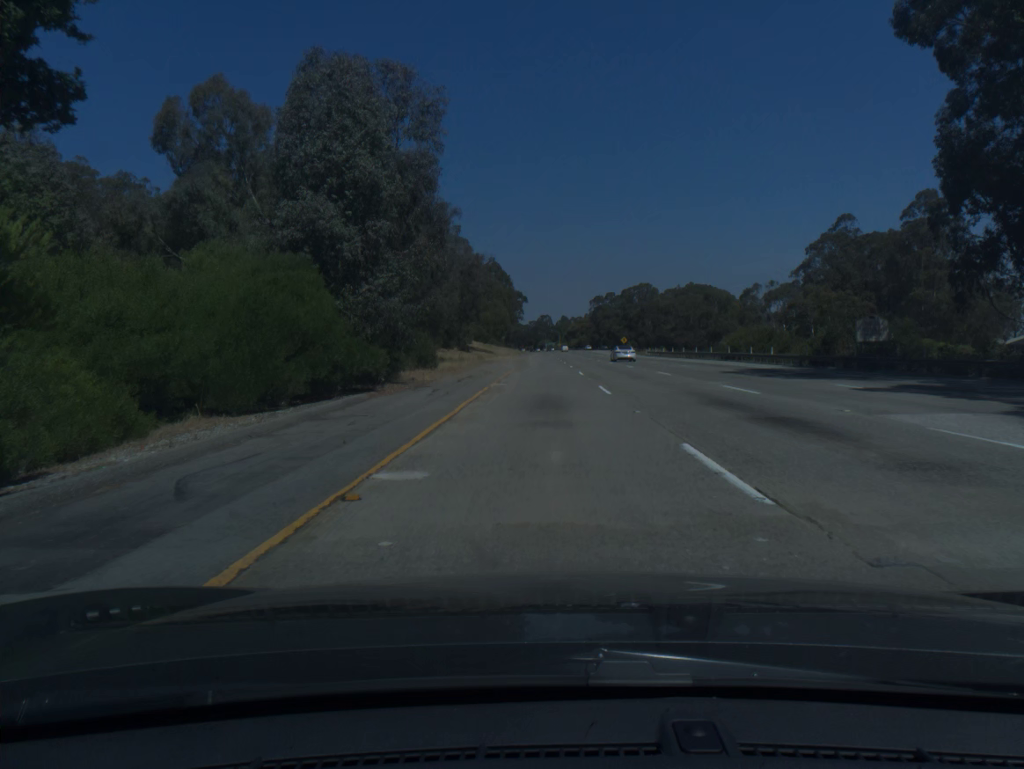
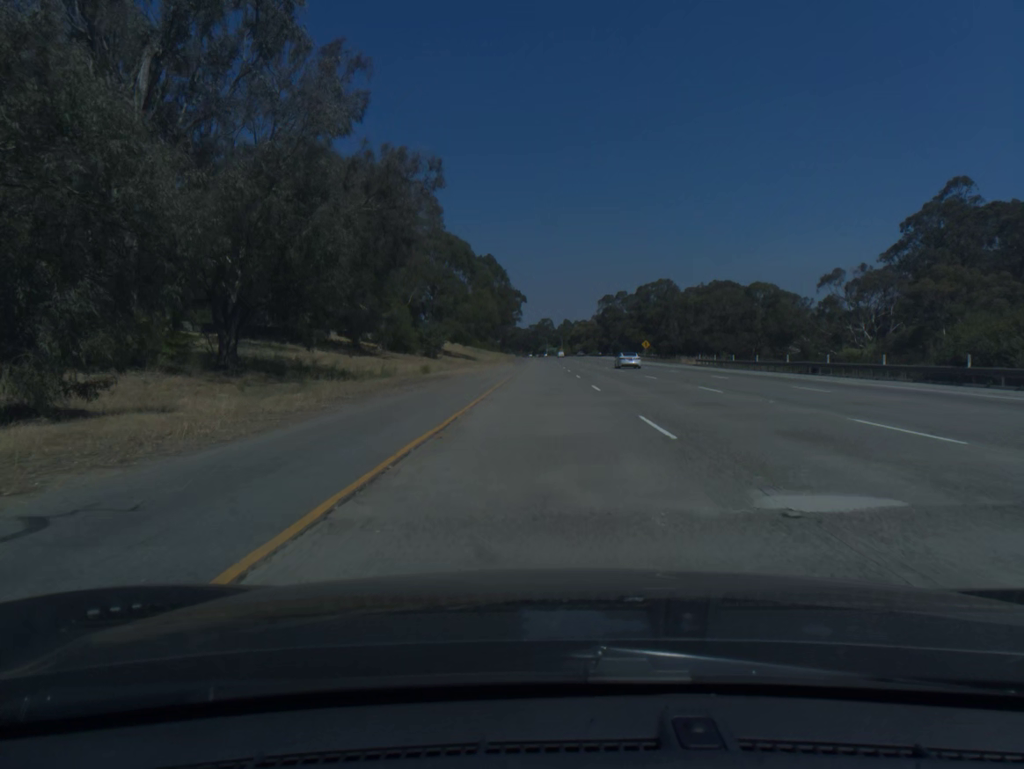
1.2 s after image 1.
(-0.1, +39.4) m; 0°
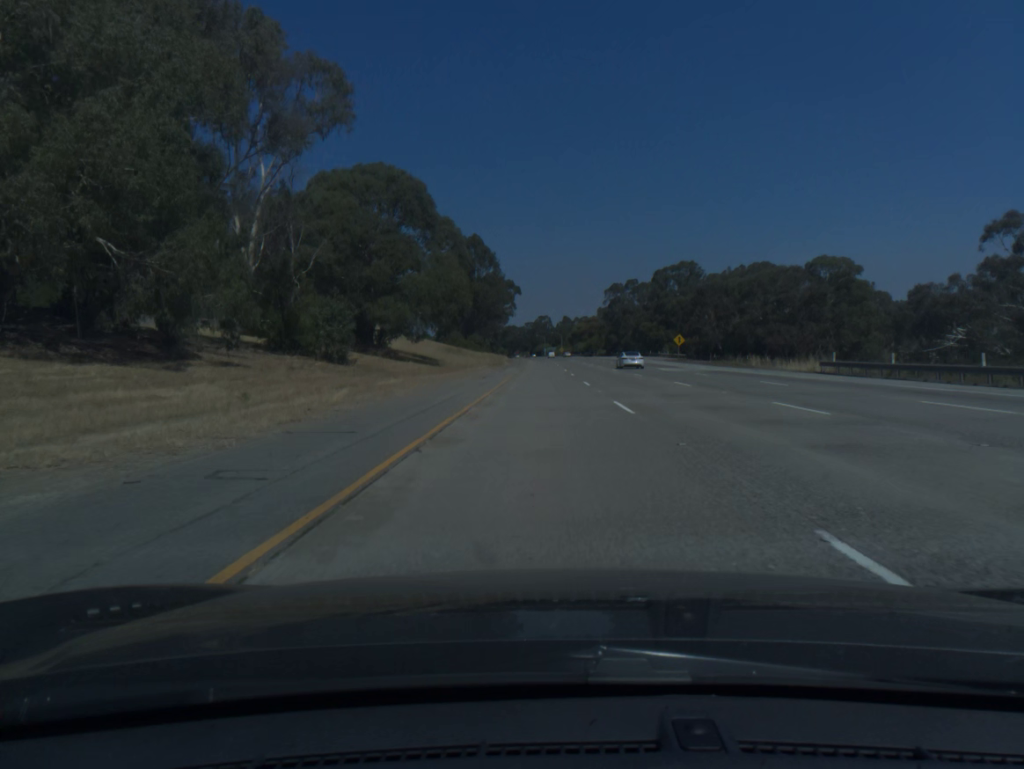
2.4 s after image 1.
(+0.1, +39.3) m; 0°
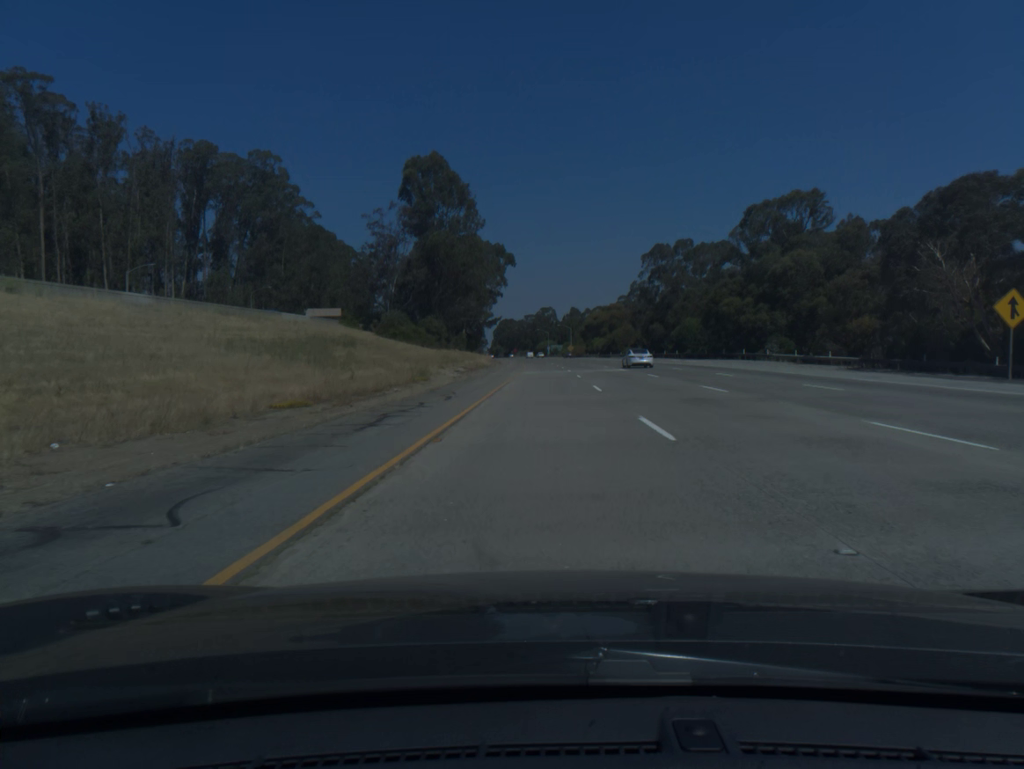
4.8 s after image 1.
(-0.1, +78.5) m; 0°
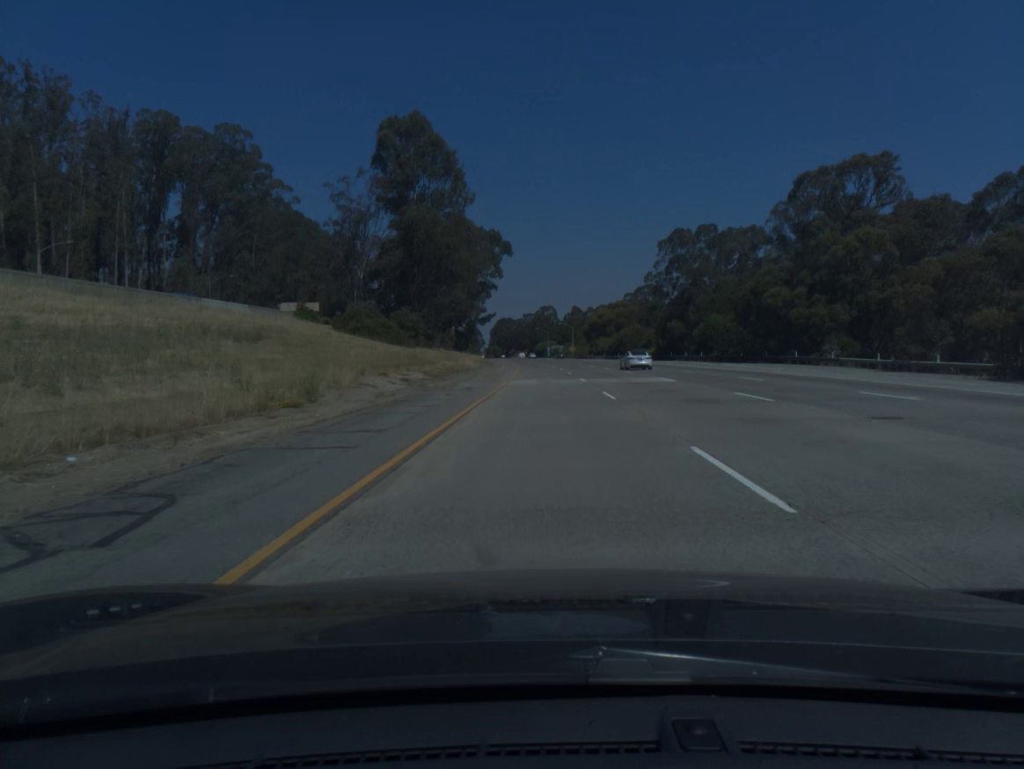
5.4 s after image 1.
(0.0, +19.6) m; 0°
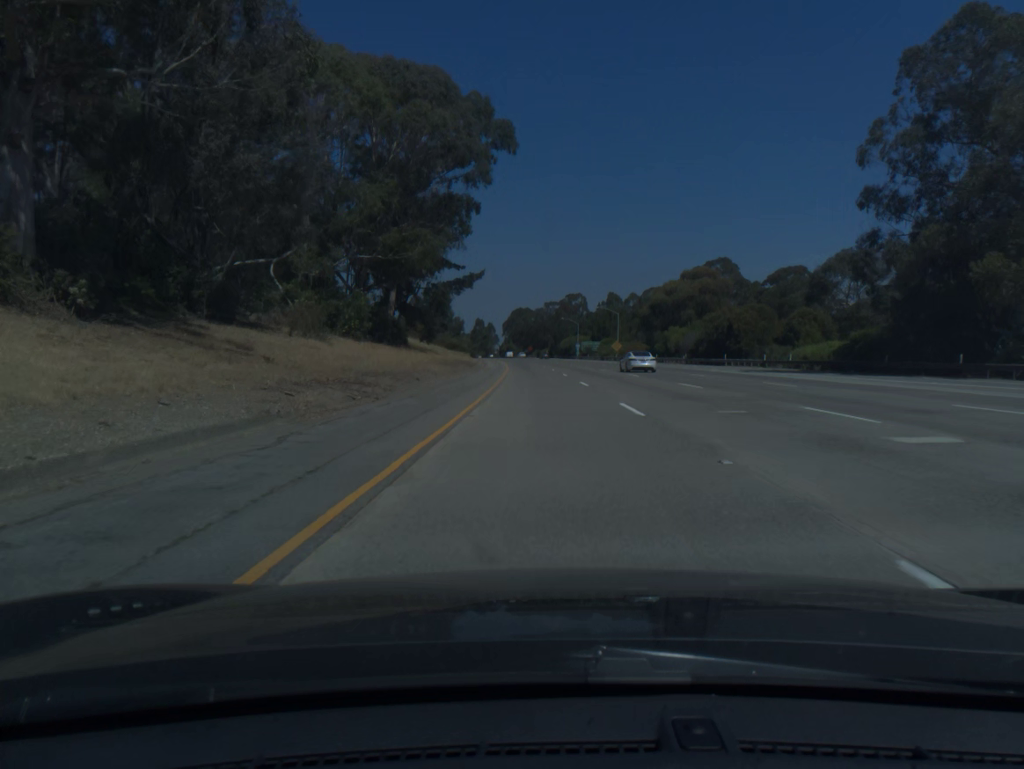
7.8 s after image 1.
(-0.8, +78.7) m; -2°
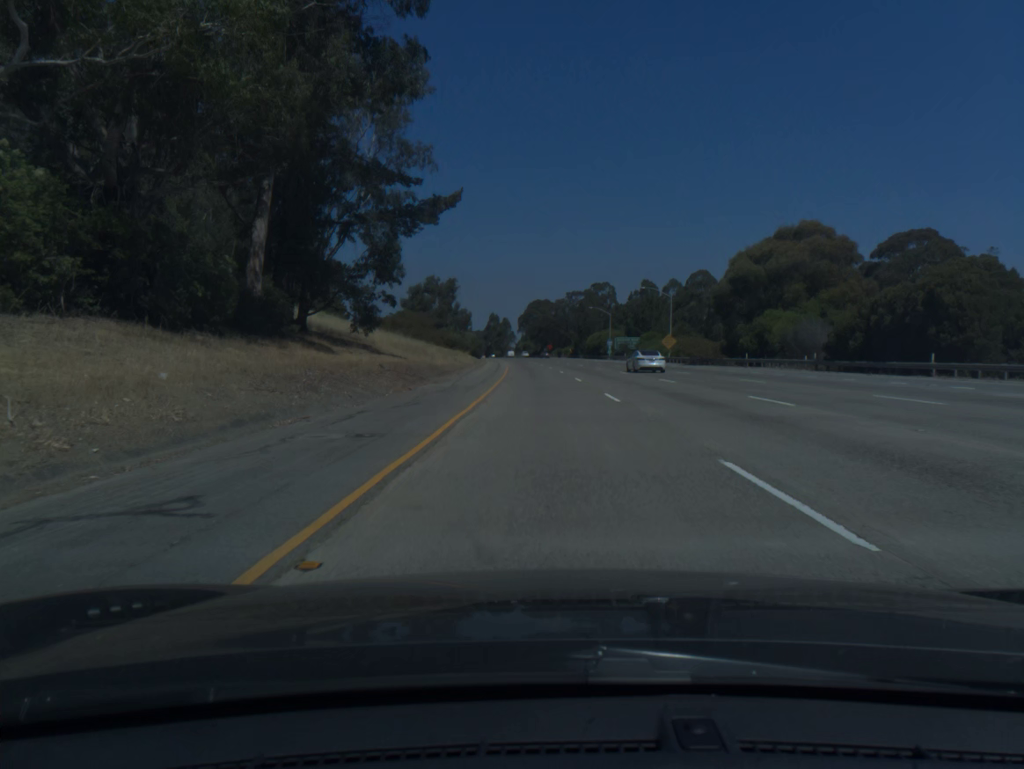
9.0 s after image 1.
(-0.5, +39.4) m; -1°
